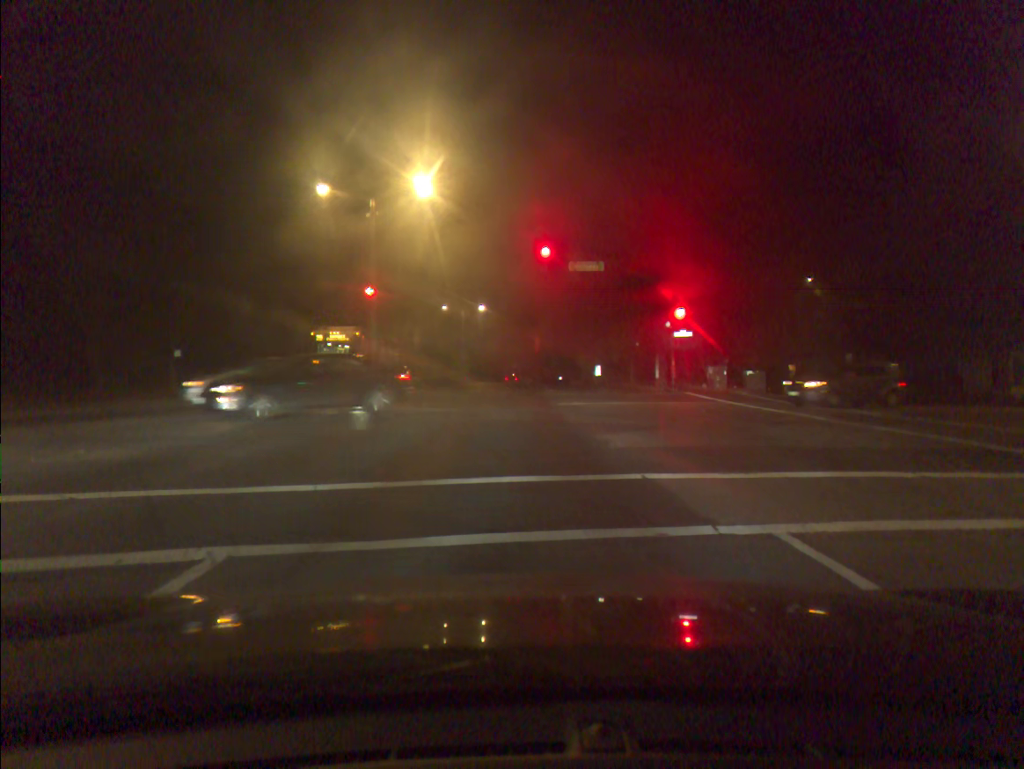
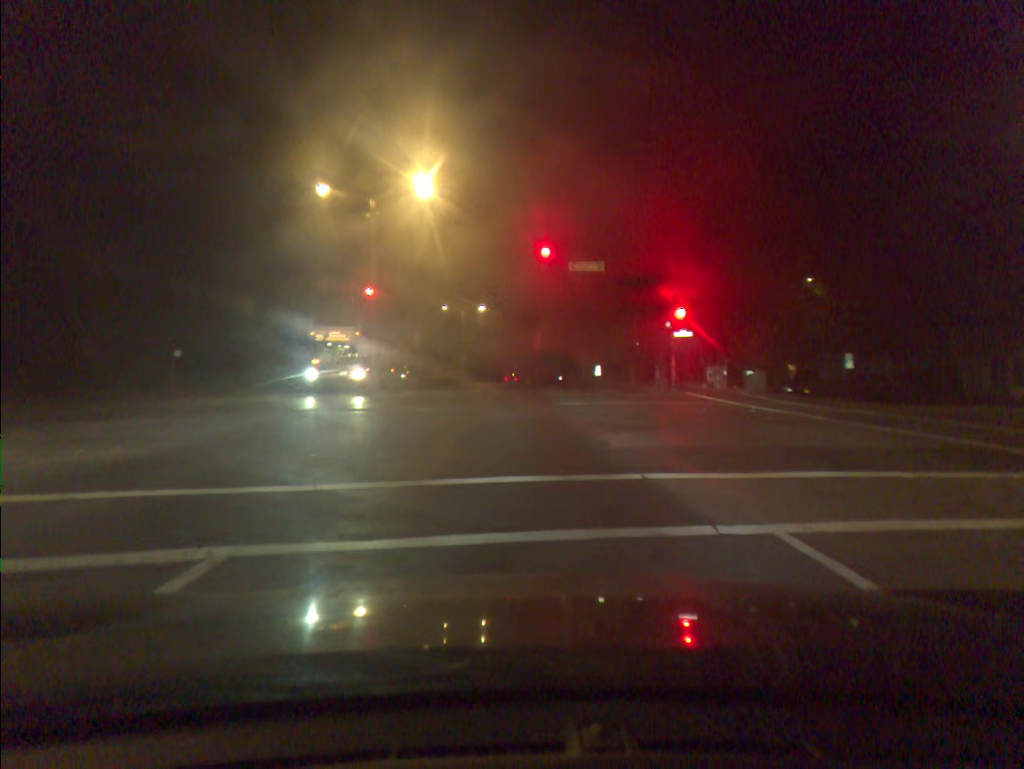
(0.0, +0.1) m; 0°
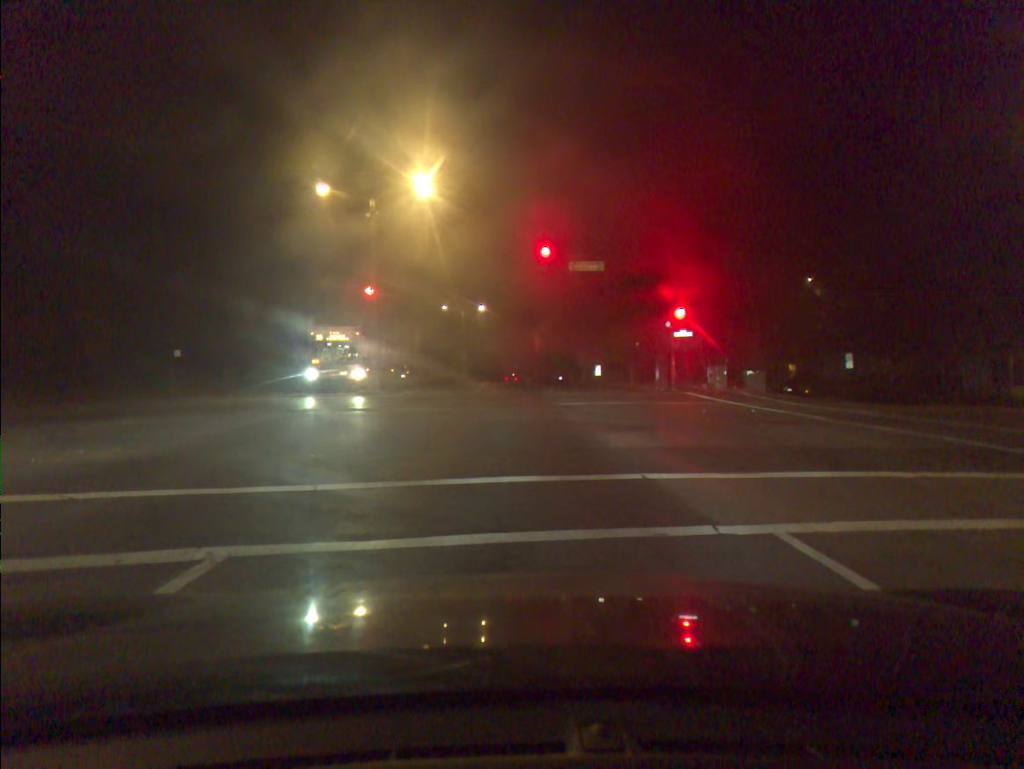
(0.0, 0.0) m; 0°
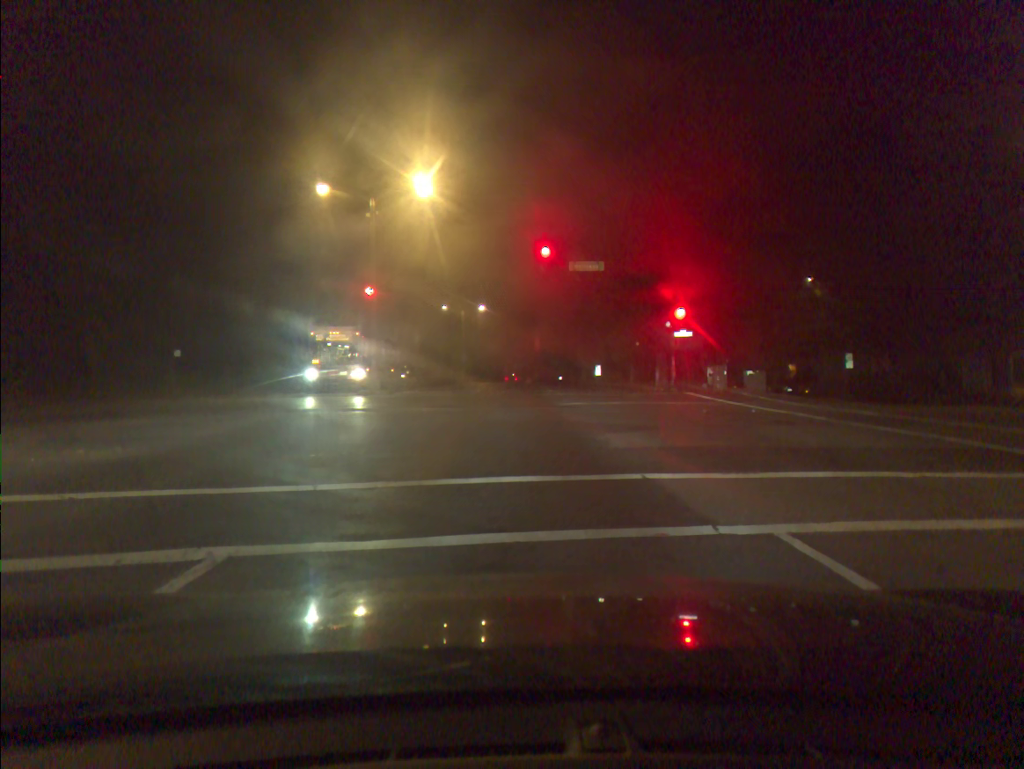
(0.0, 0.0) m; 0°
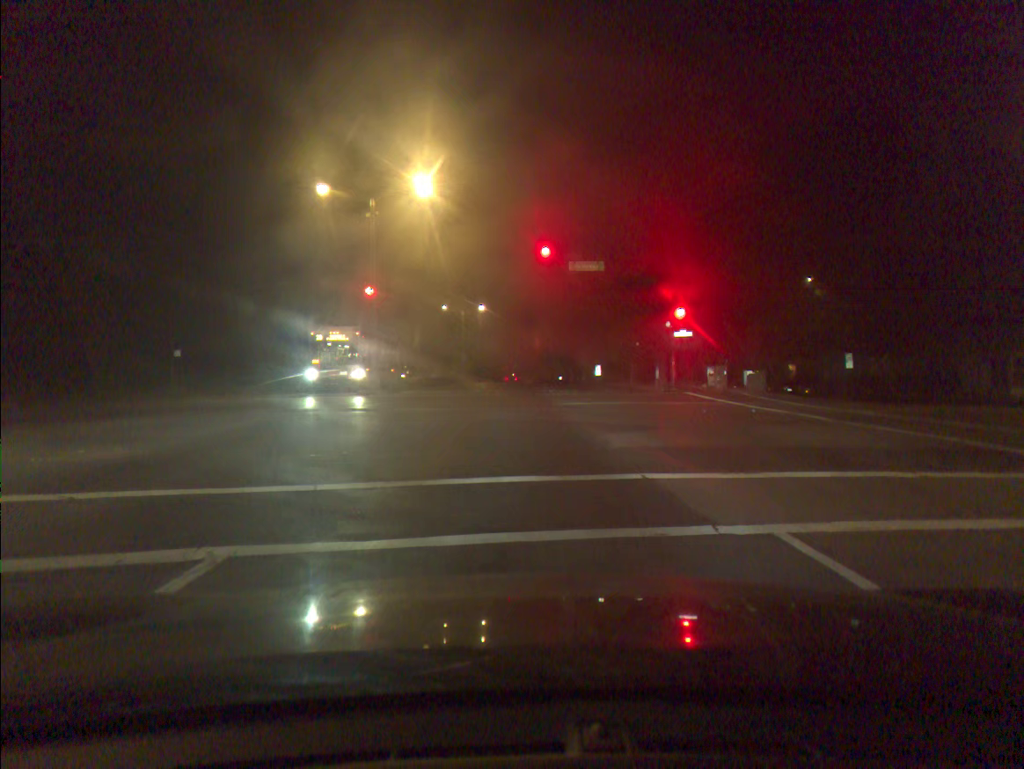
(0.0, 0.0) m; 0°
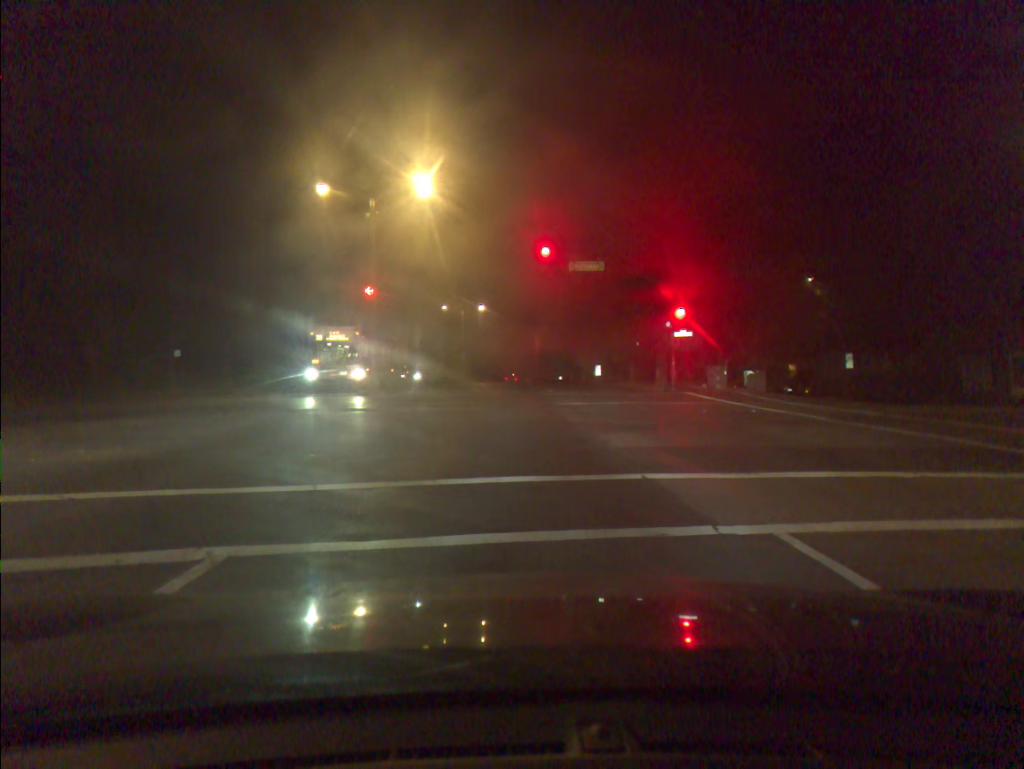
(0.0, 0.0) m; 0°
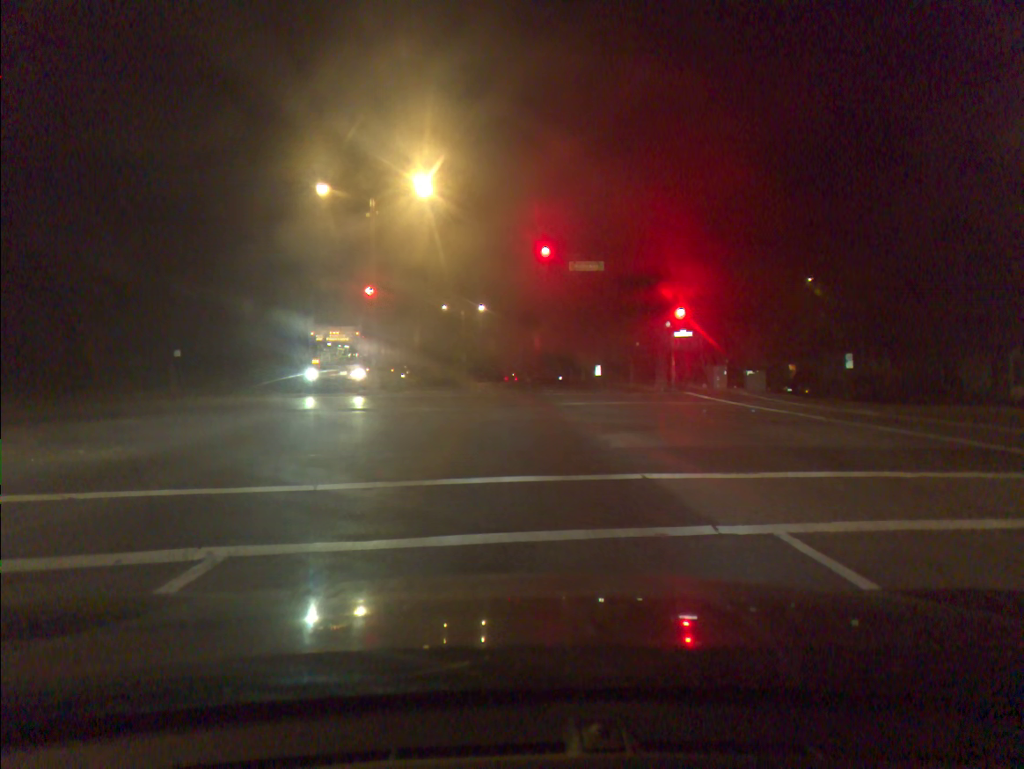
(0.0, 0.0) m; 0°
